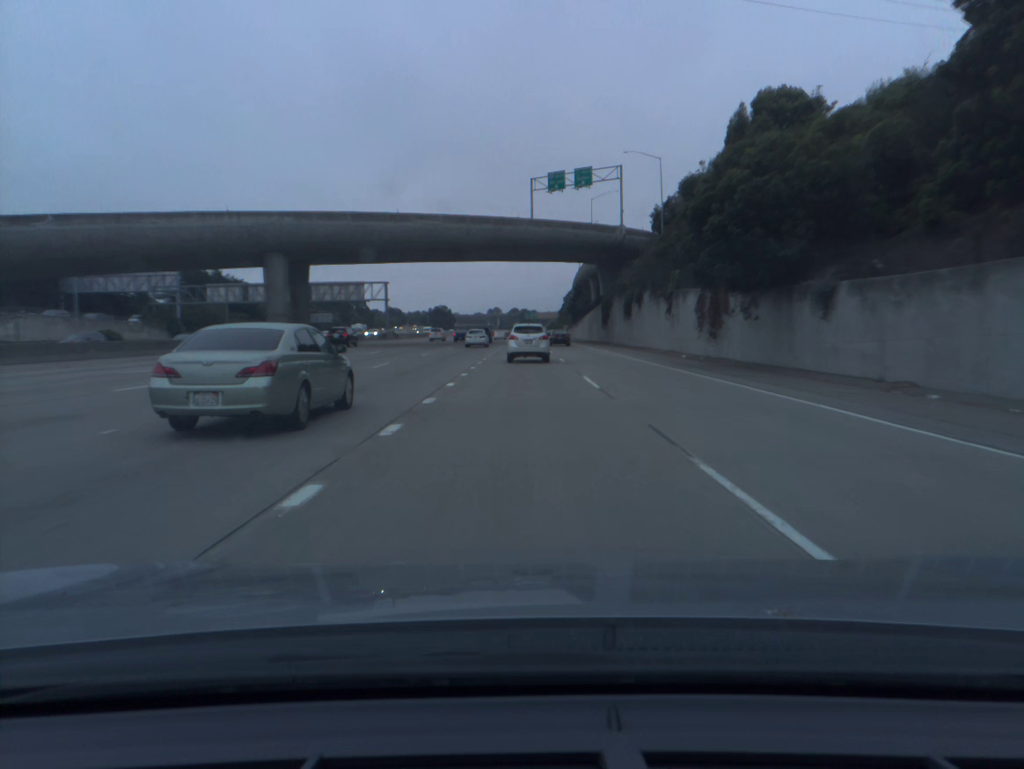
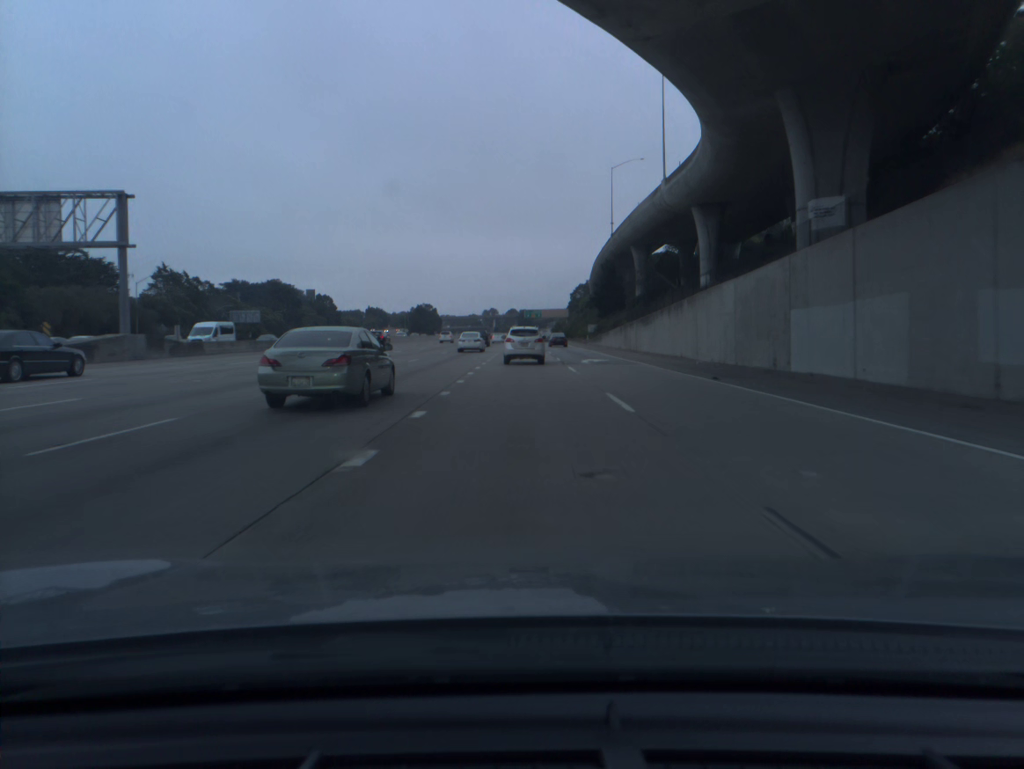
(0.0, +78.7) m; 0°
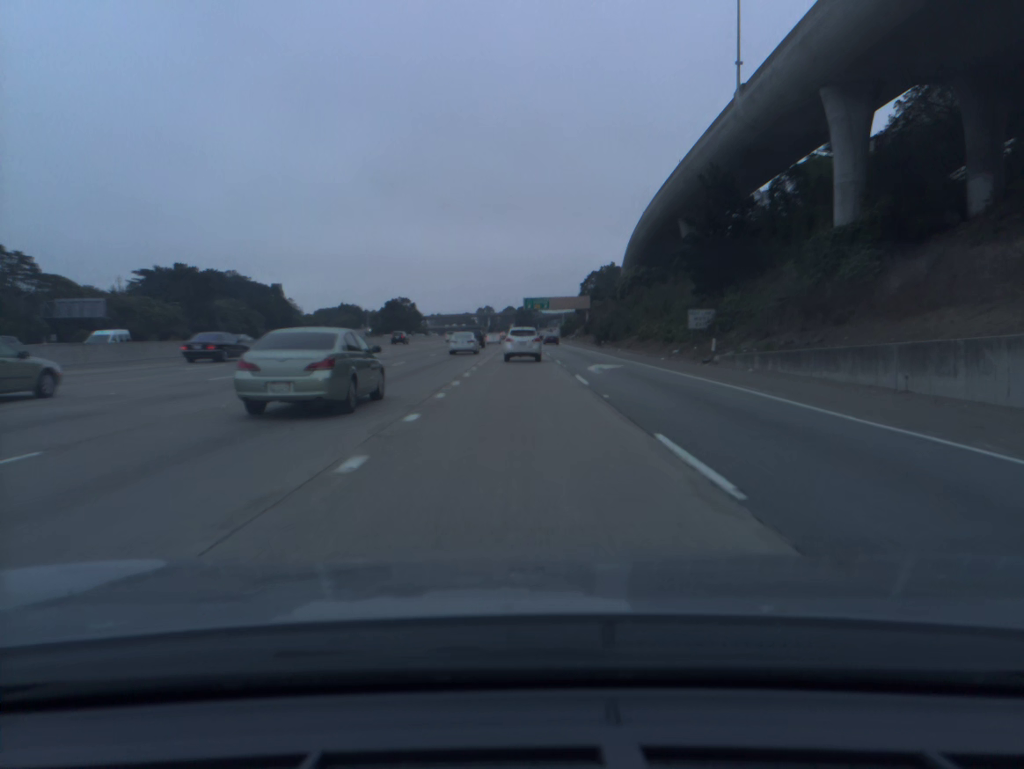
(-0.1, +76.8) m; 0°
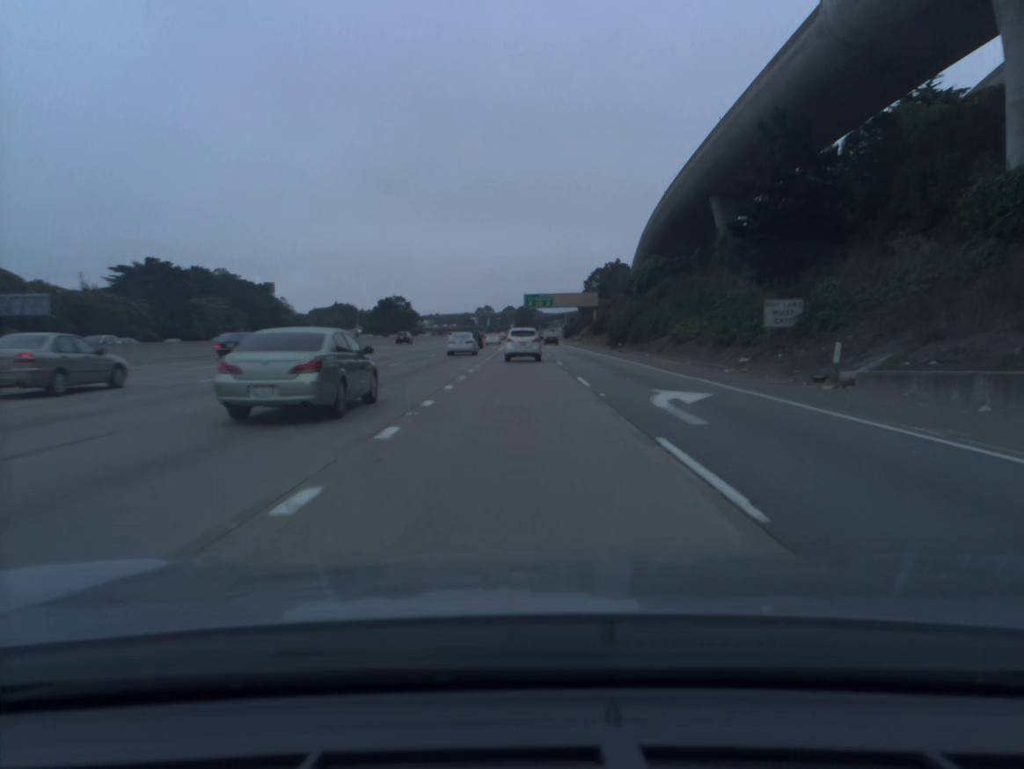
(0.0, +15.3) m; 0°
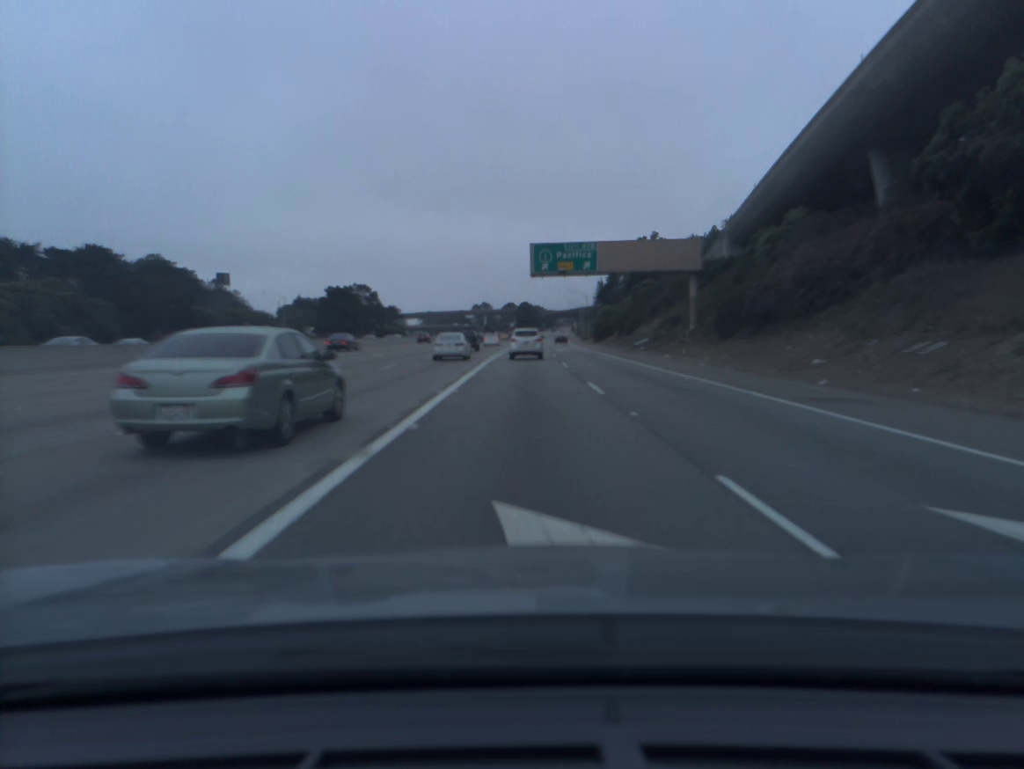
(-0.1, +76.0) m; 0°
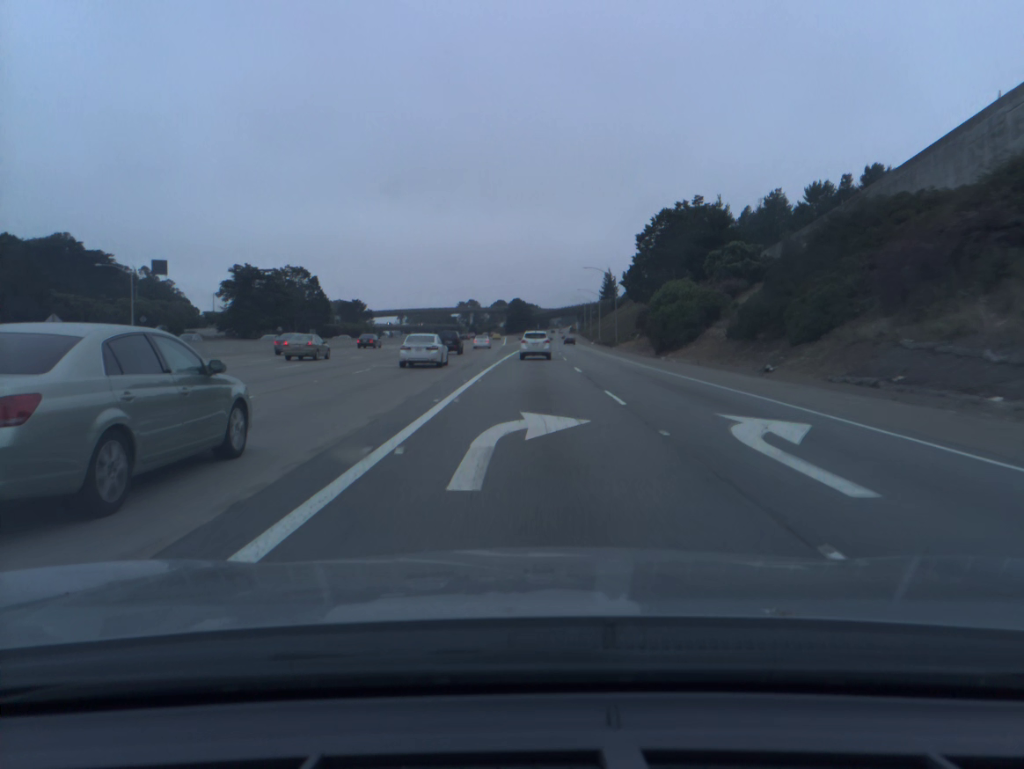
(+0.2, +60.7) m; +1°
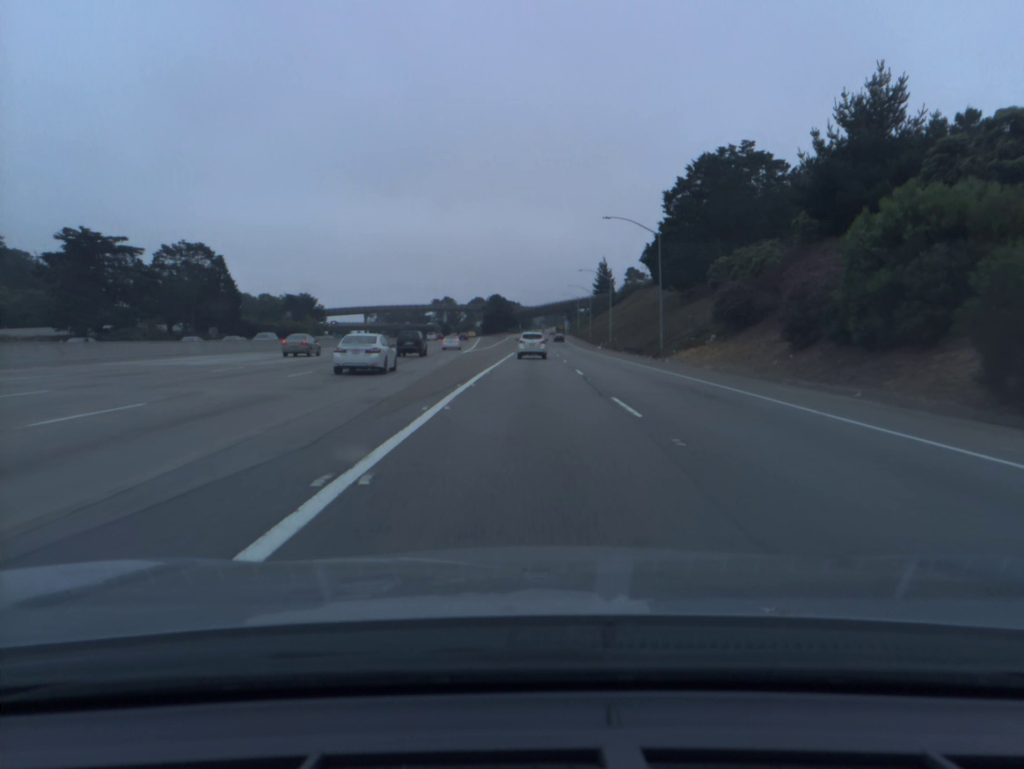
(+0.5, +46.0) m; +1°
